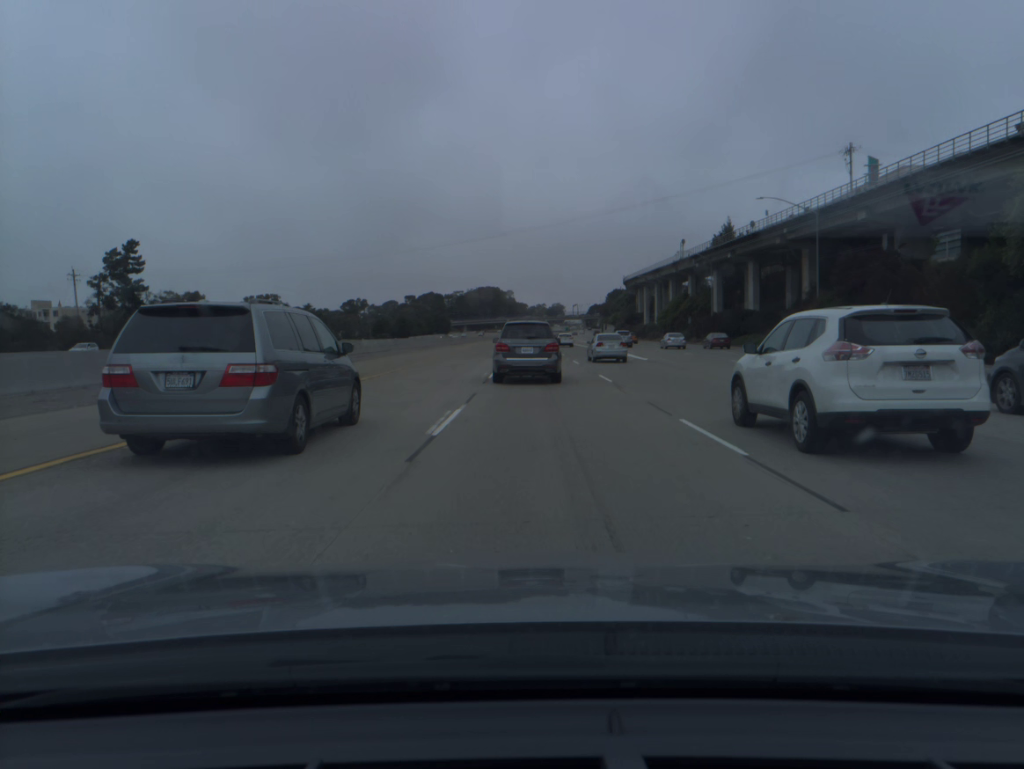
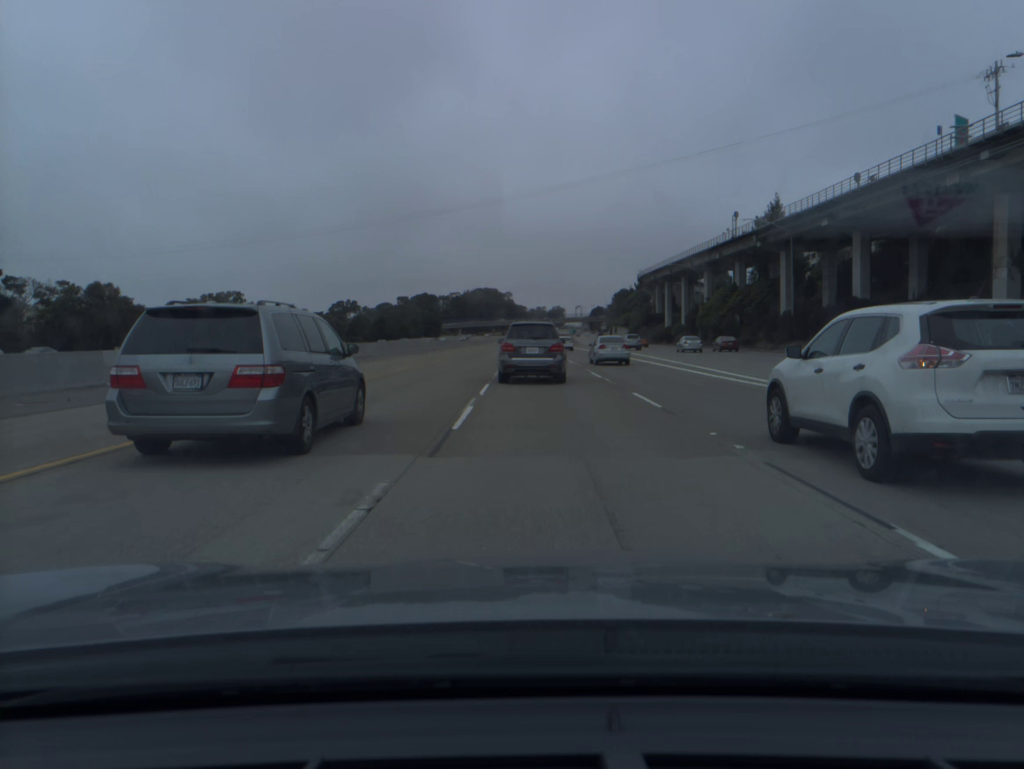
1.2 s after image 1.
(0.0, +36.2) m; 0°
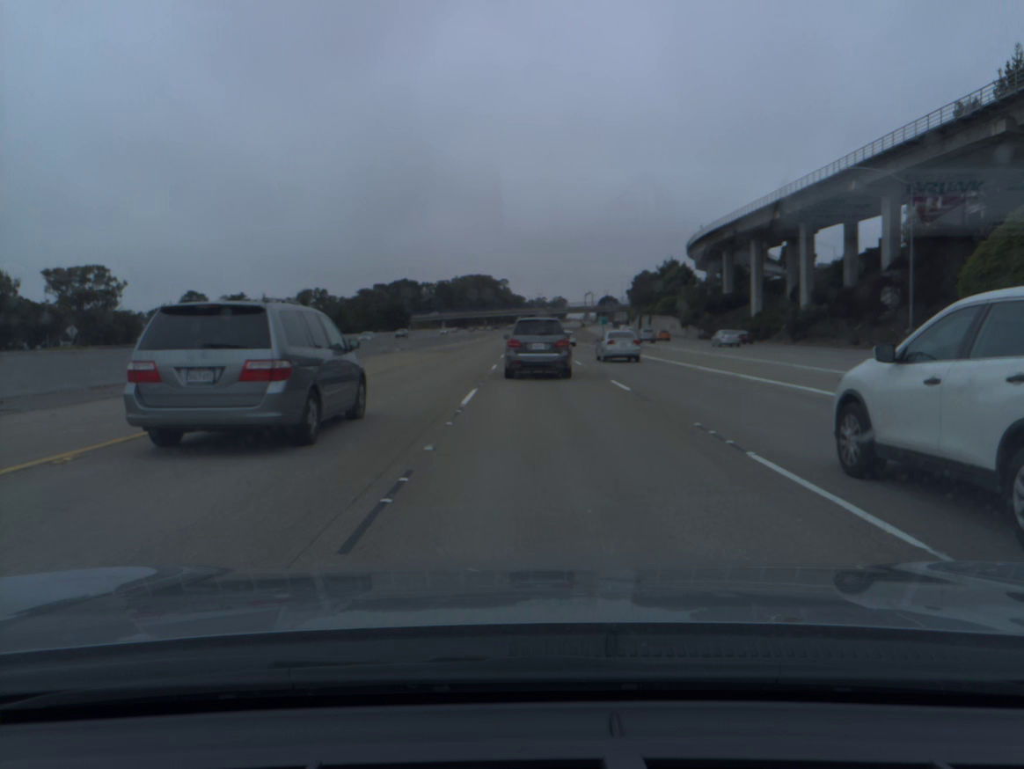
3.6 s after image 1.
(+0.2, +71.9) m; 0°
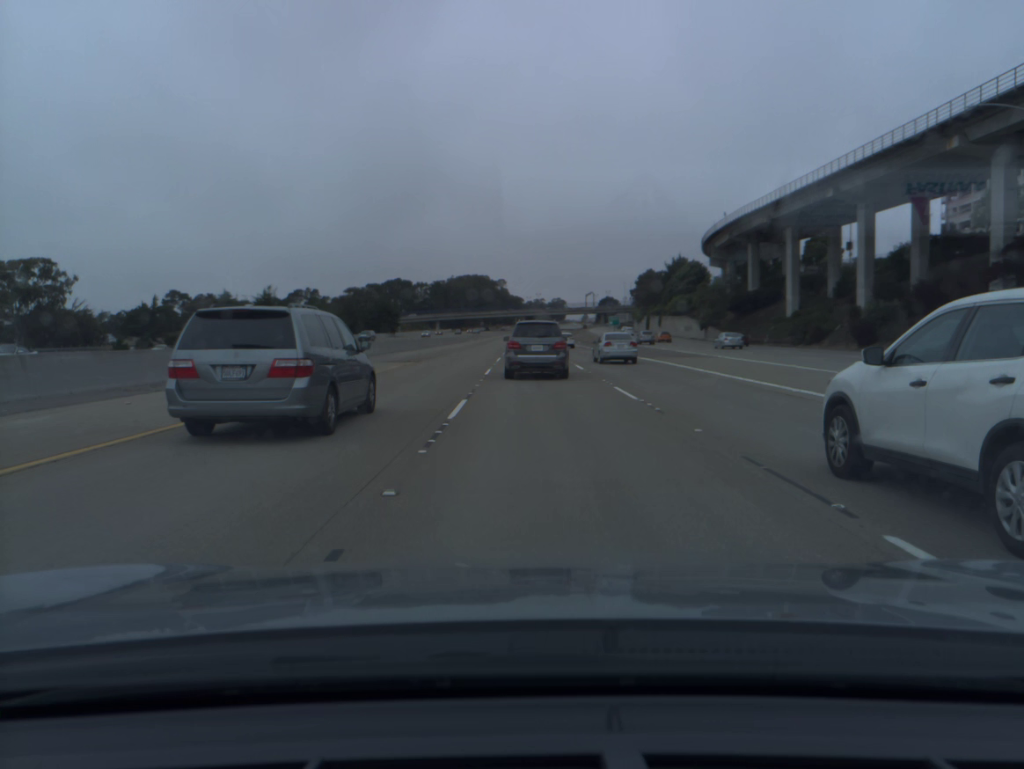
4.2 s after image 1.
(0.0, +17.2) m; 0°
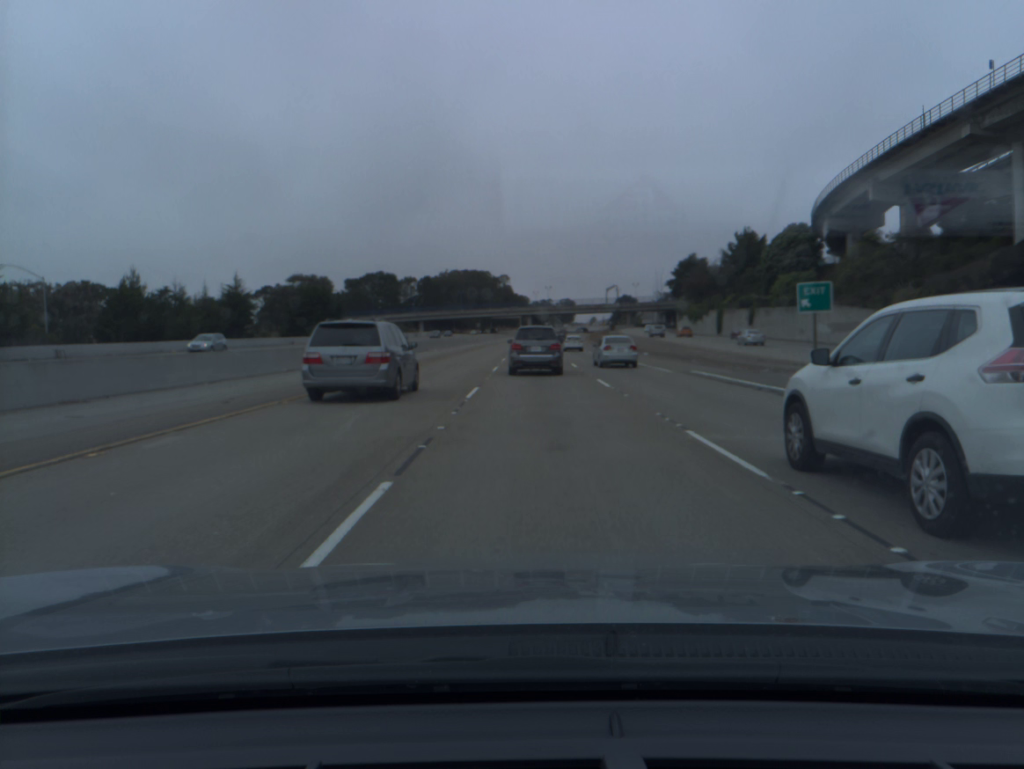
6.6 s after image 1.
(-0.1, +67.3) m; 0°
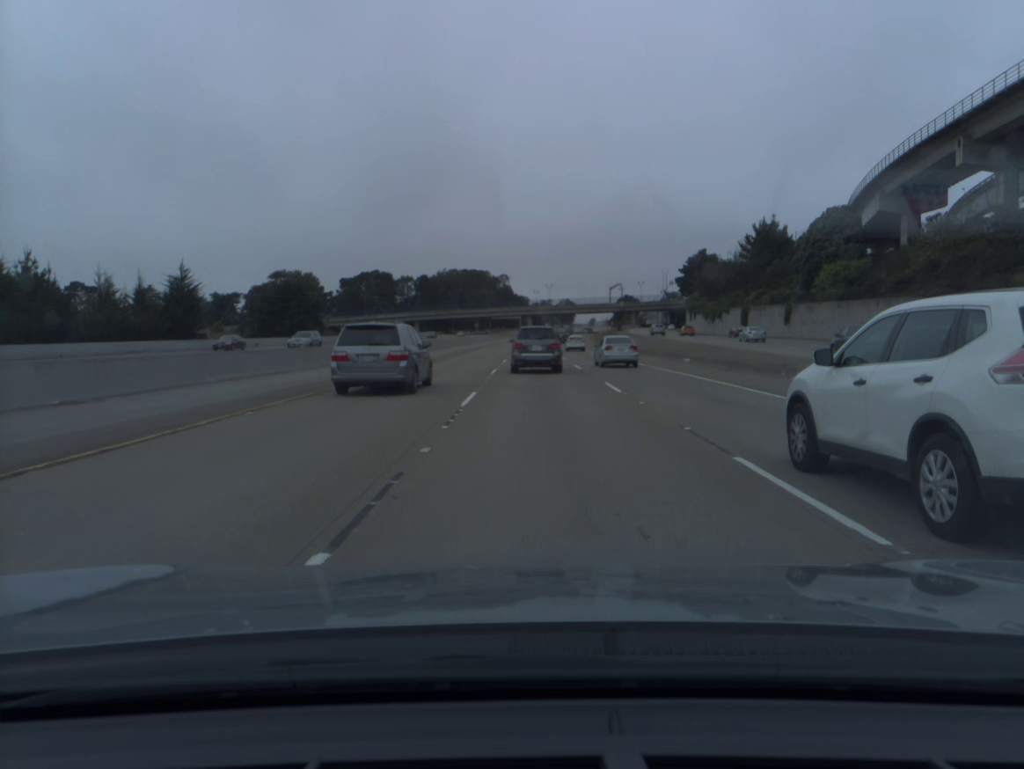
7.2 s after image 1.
(0.0, +16.9) m; 0°
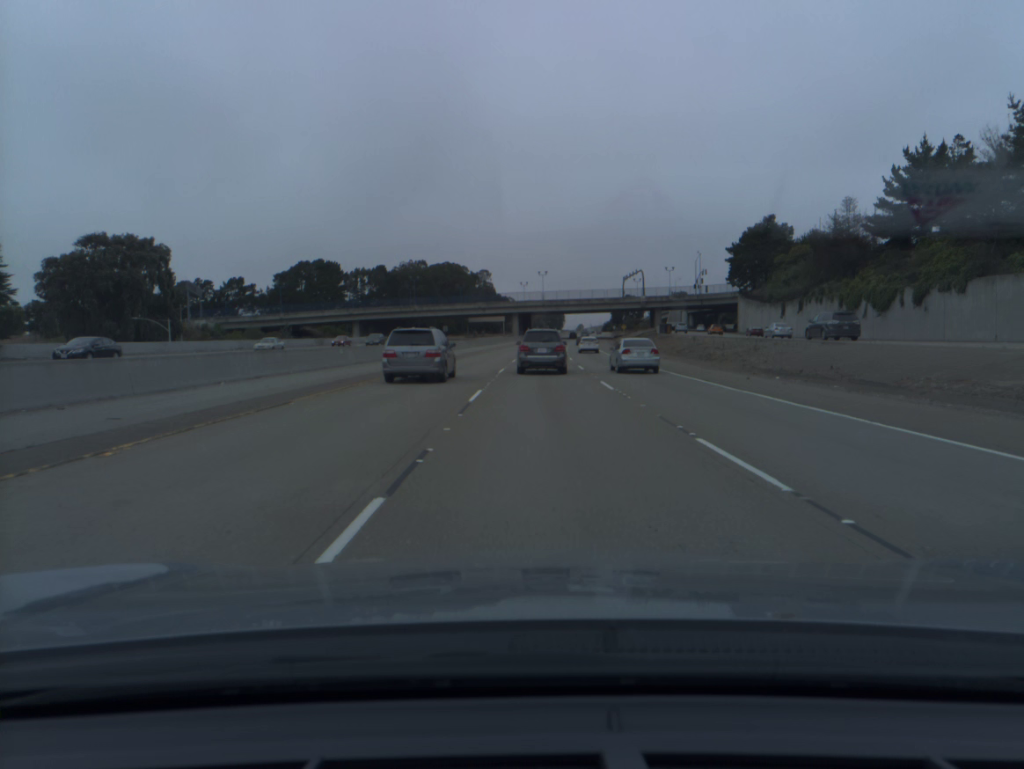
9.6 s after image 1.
(+0.3, +70.1) m; +1°
